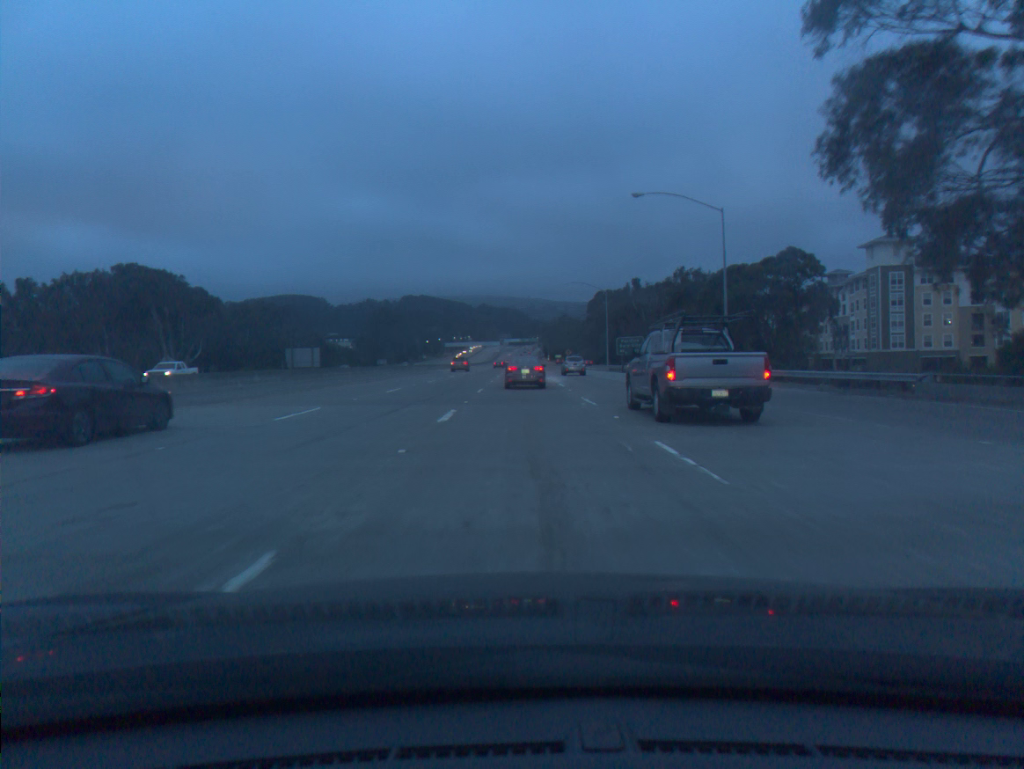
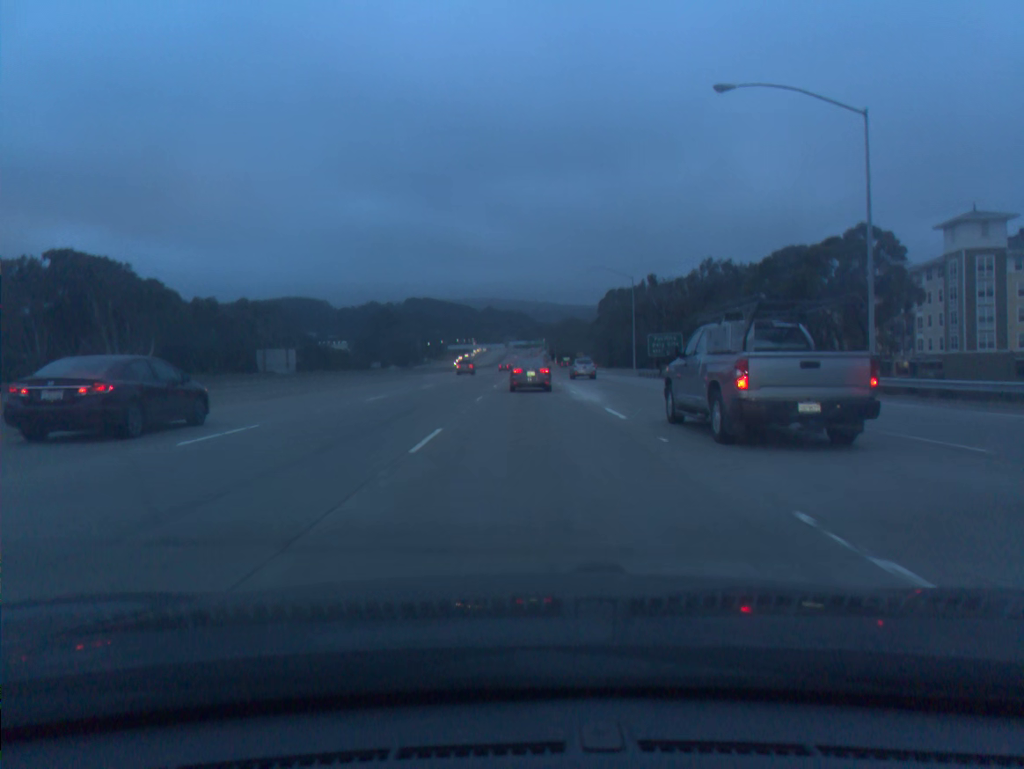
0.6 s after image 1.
(-0.1, +19.8) m; 0°
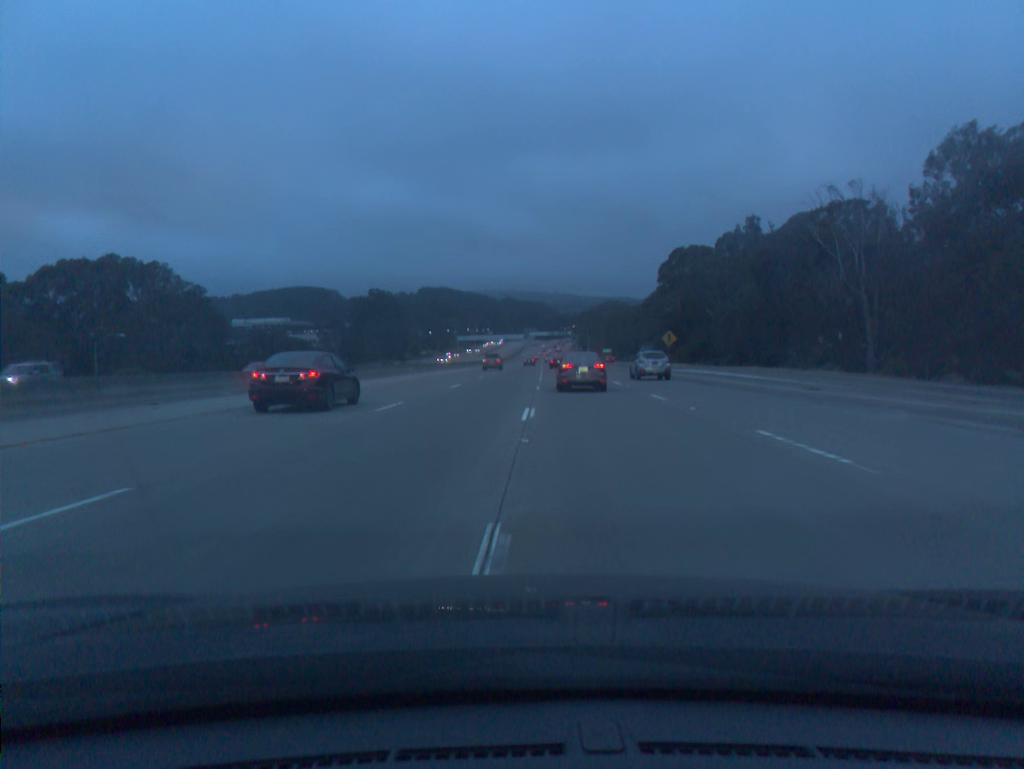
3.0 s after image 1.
(-0.7, +81.2) m; -1°
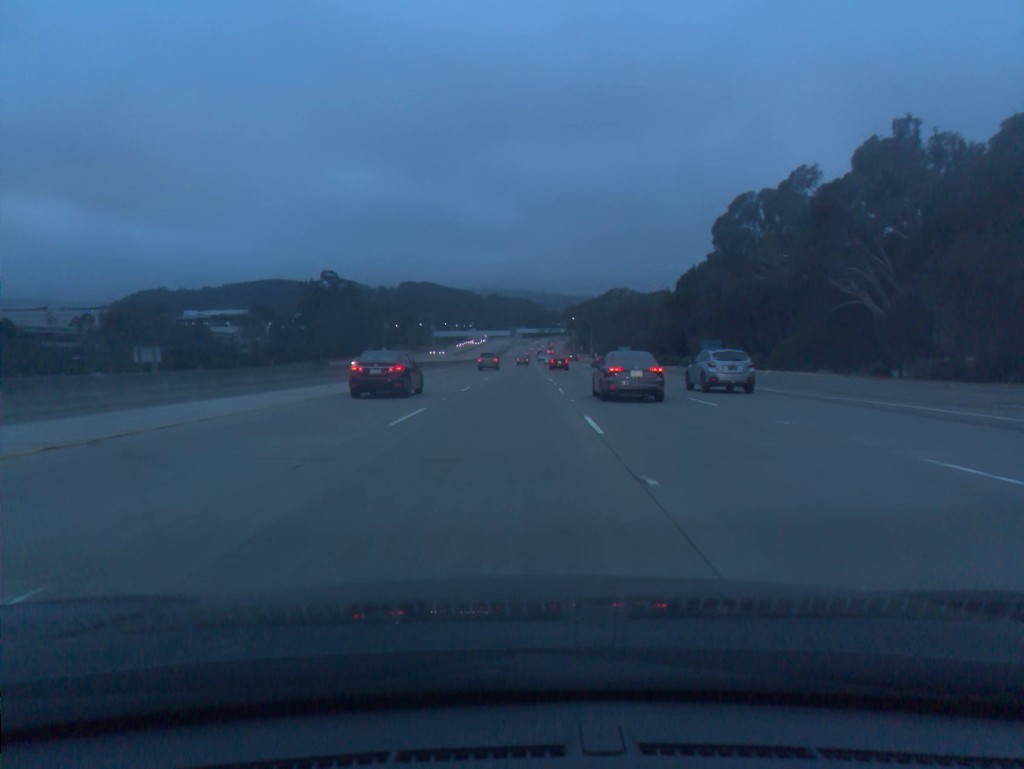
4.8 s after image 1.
(+0.5, +61.6) m; +1°
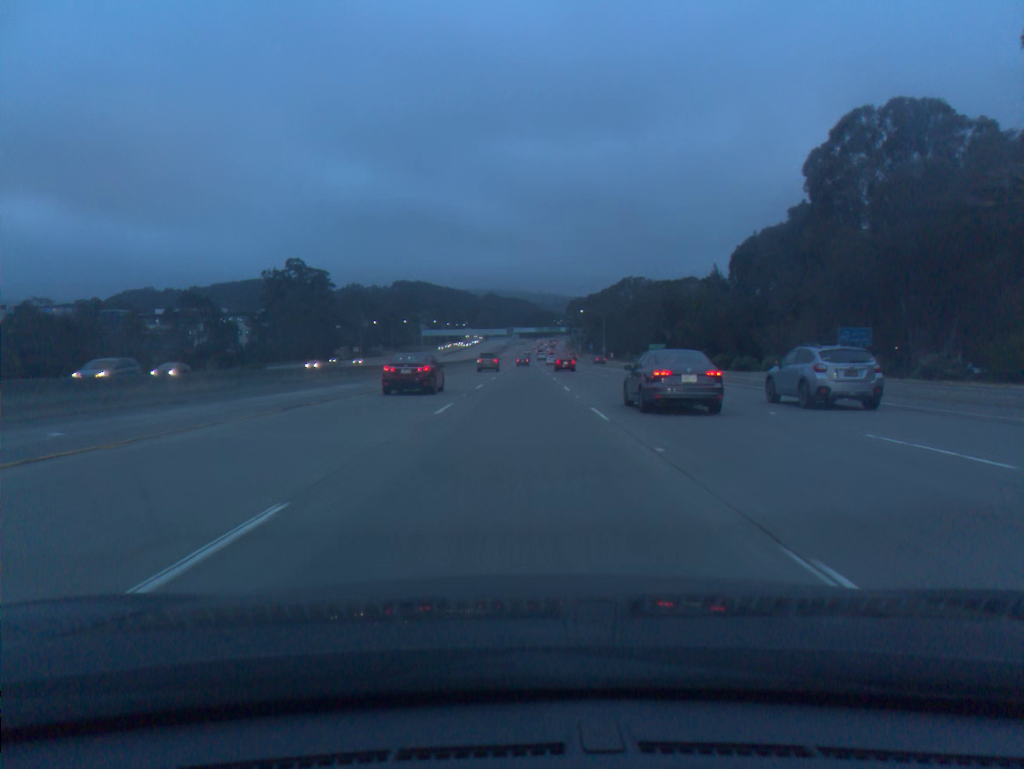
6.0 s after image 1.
(+0.1, +41.0) m; 0°
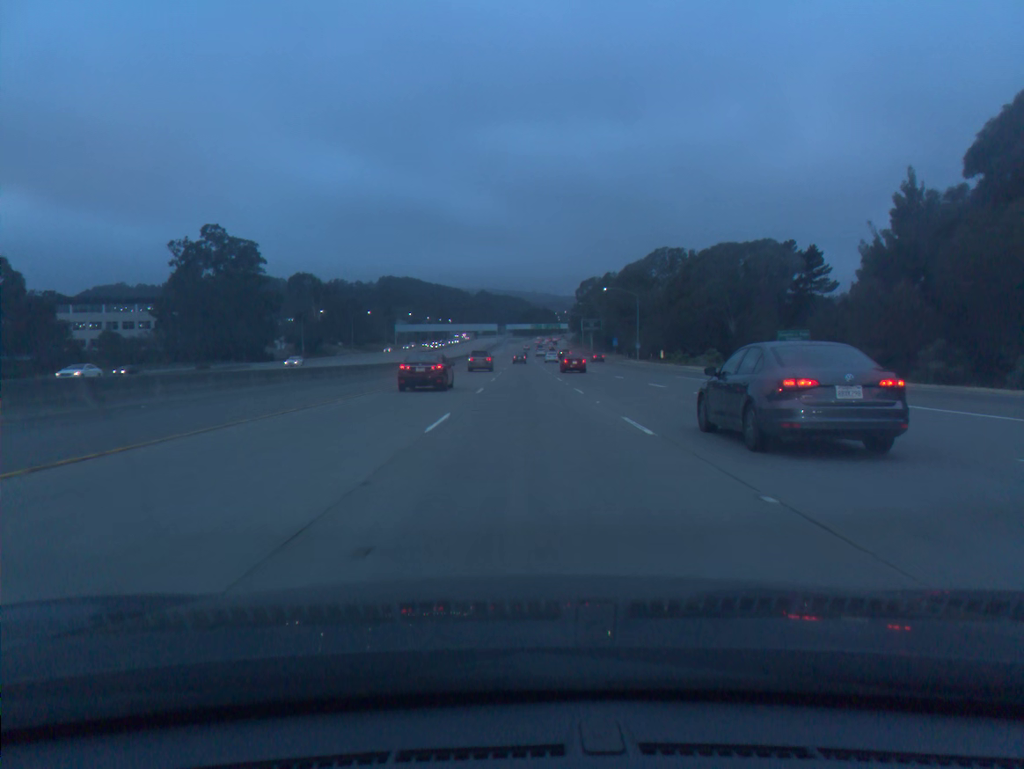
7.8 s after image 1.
(+0.2, +61.8) m; 0°
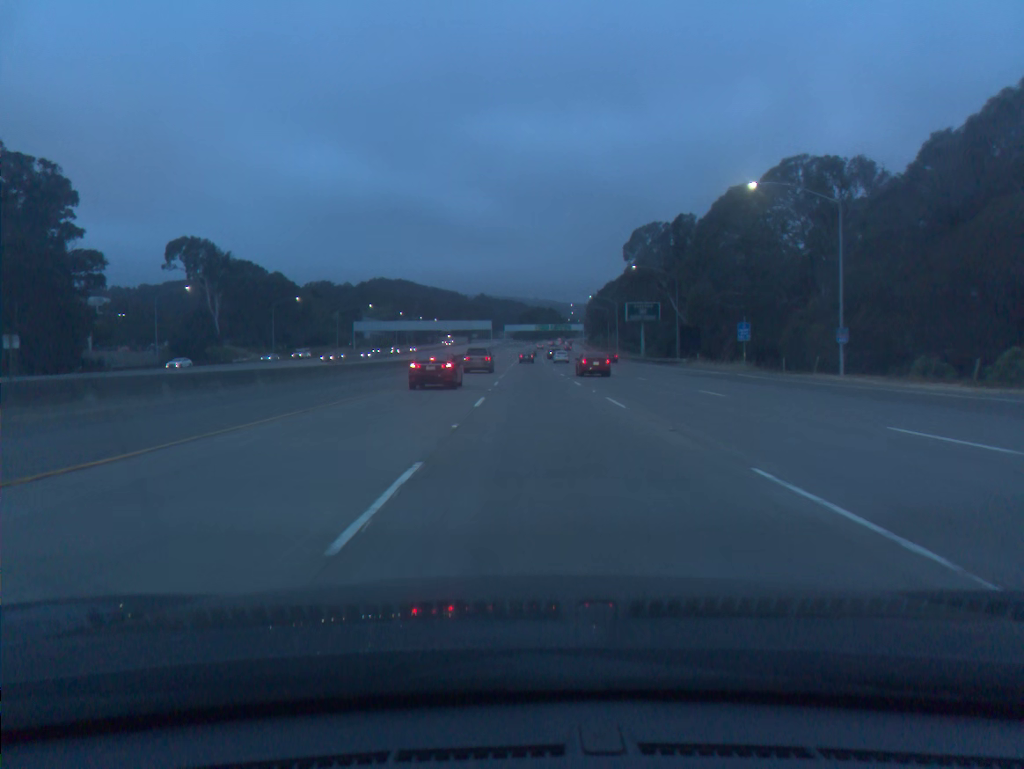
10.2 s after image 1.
(0.0, +81.1) m; 0°
